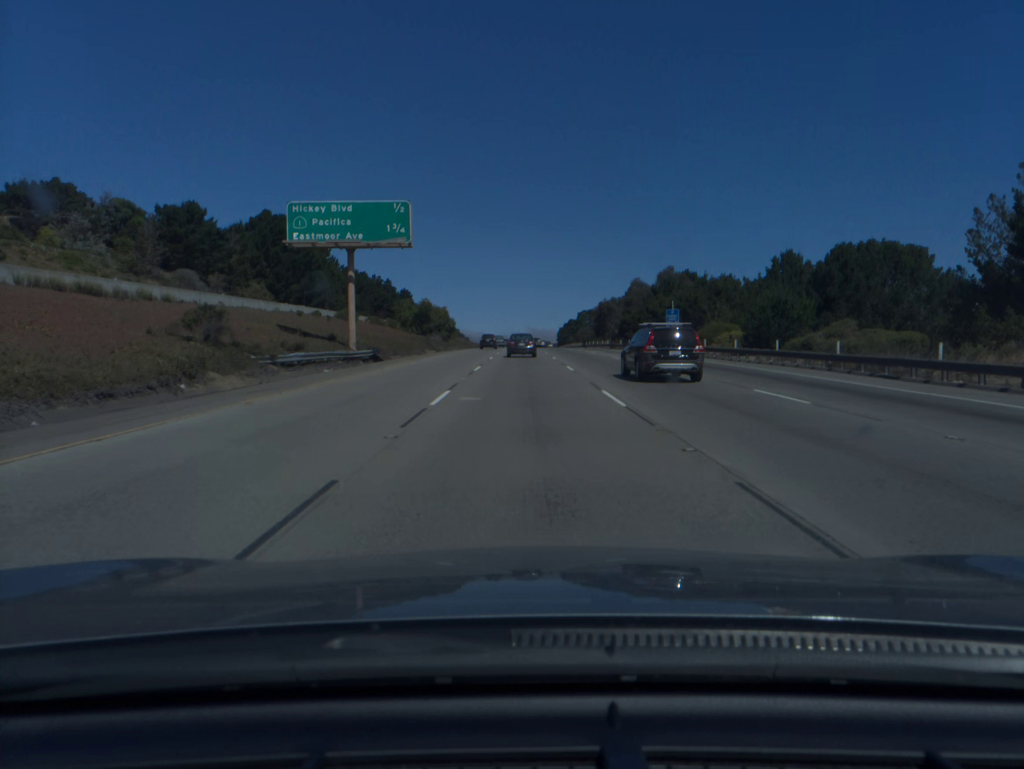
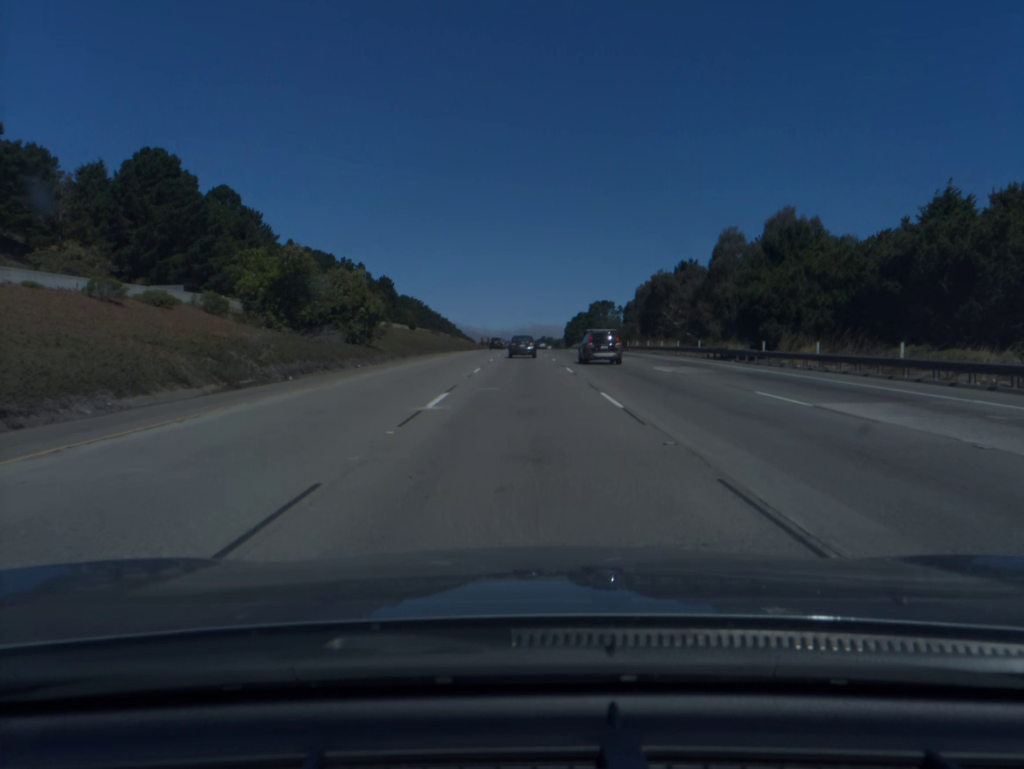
(-0.1, +58.6) m; 0°
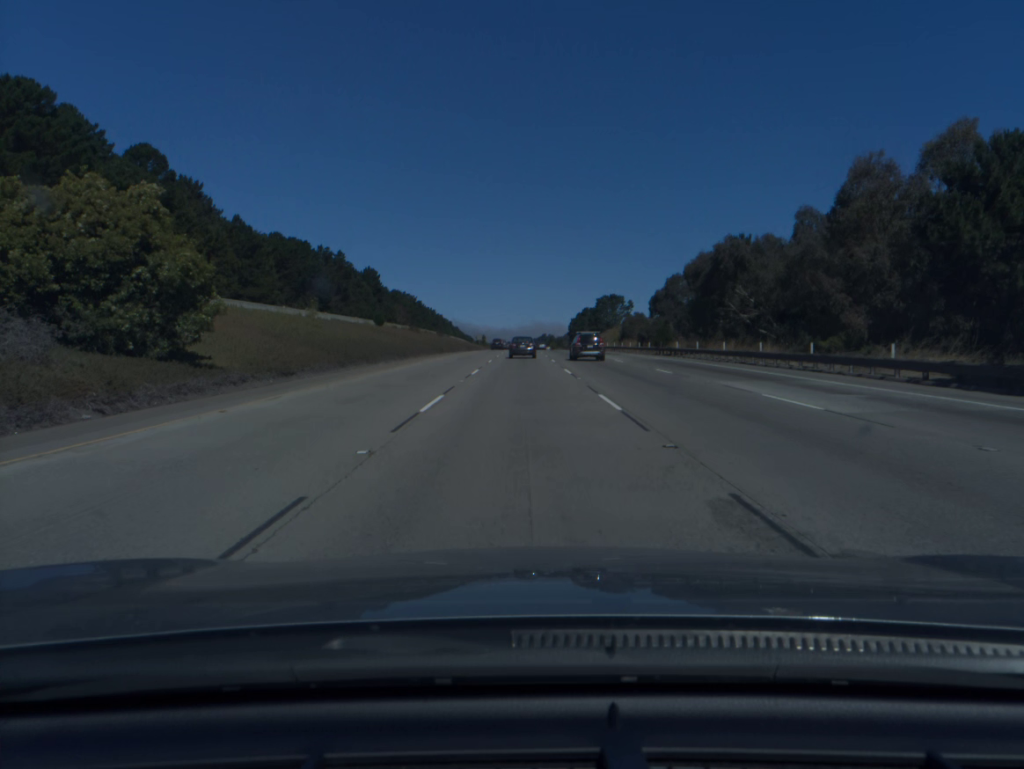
(0.0, +29.6) m; 0°
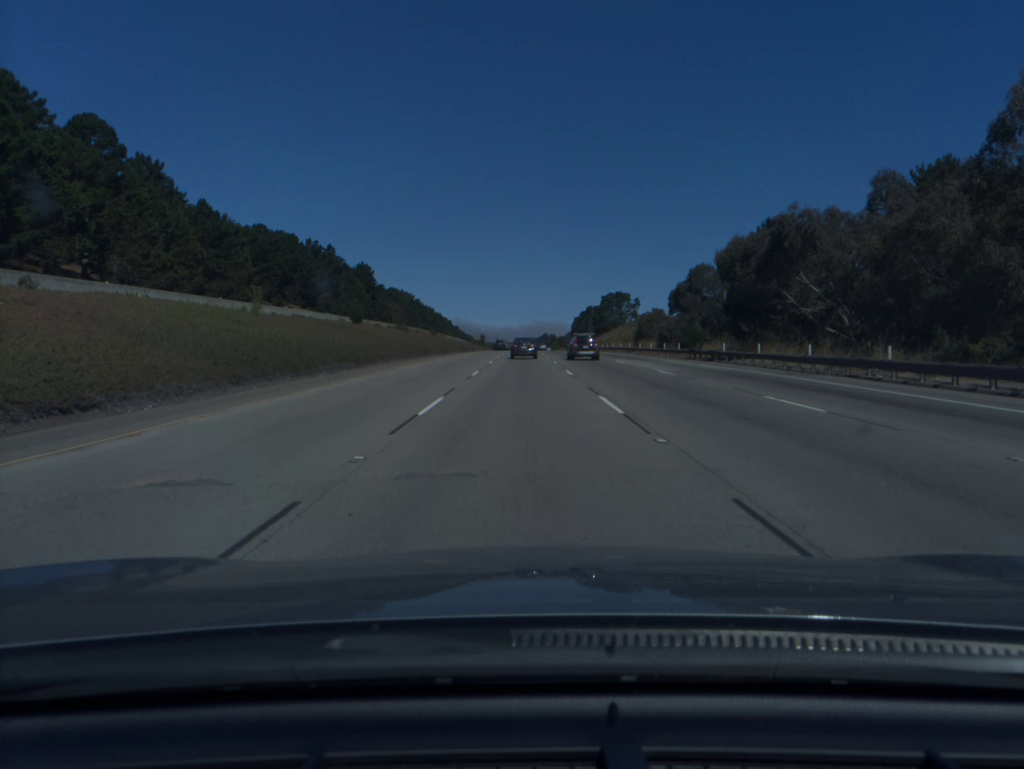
(0.0, +14.9) m; 0°
